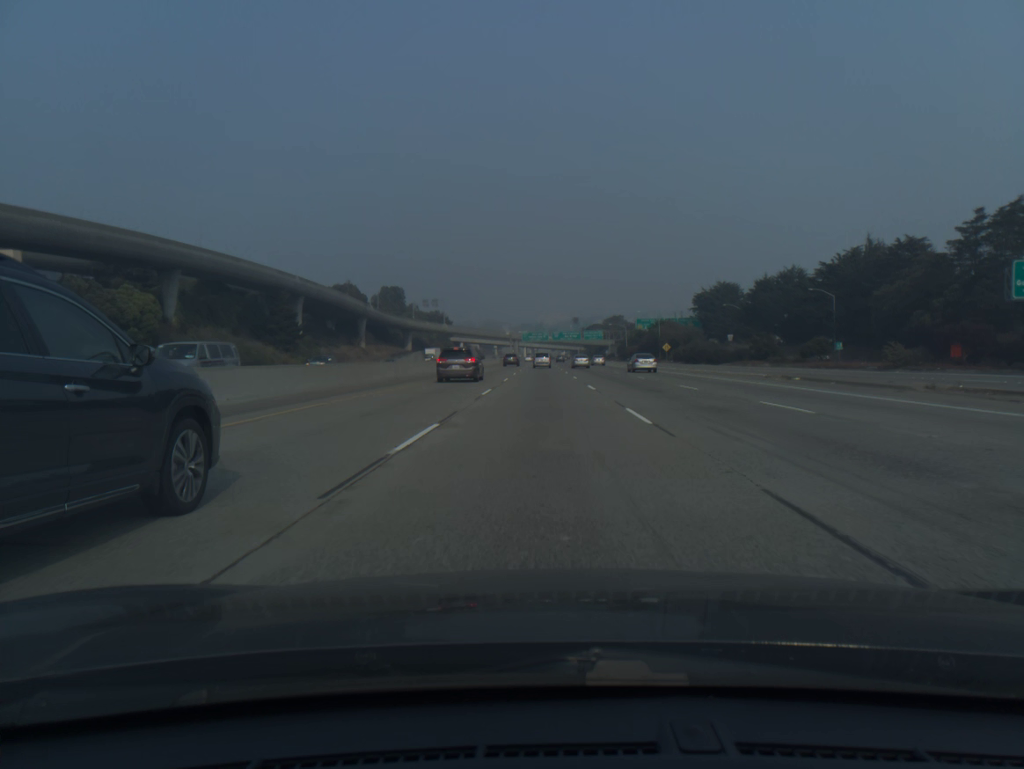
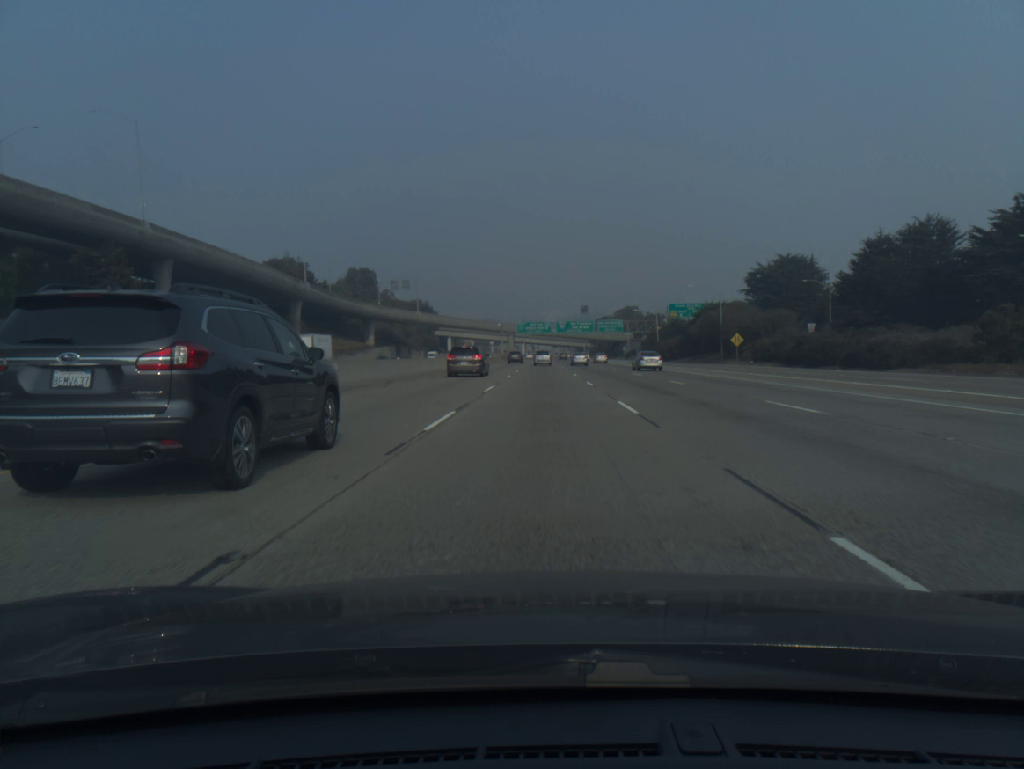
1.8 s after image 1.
(-0.1, +55.3) m; 0°
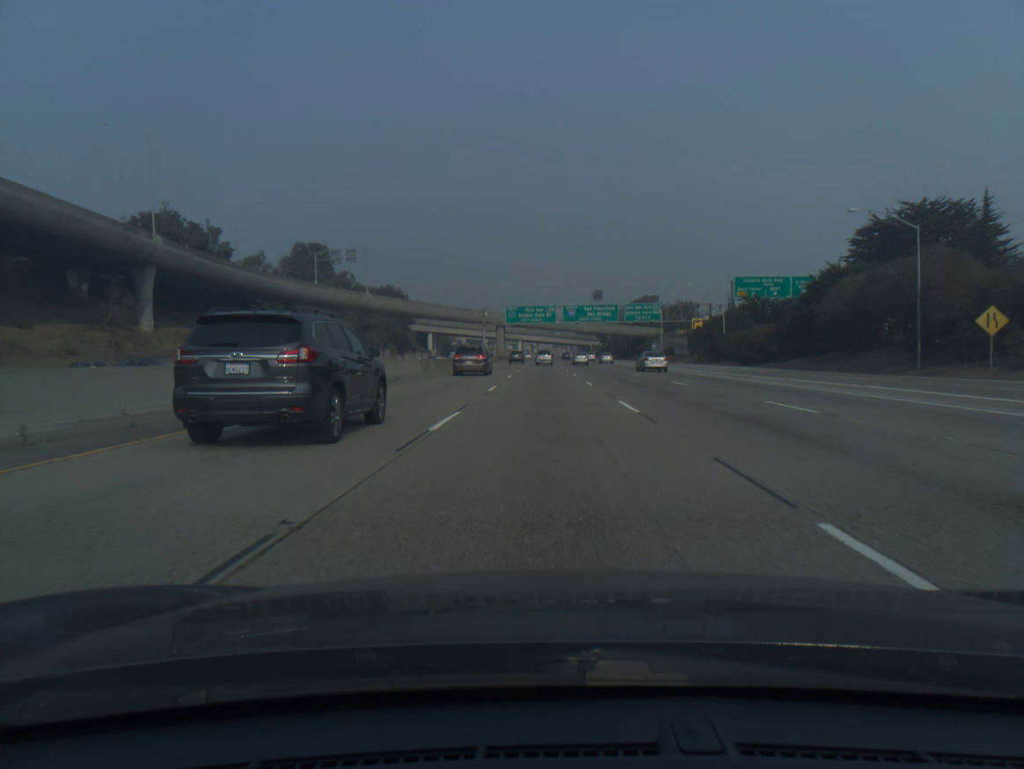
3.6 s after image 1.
(0.0, +56.2) m; 0°
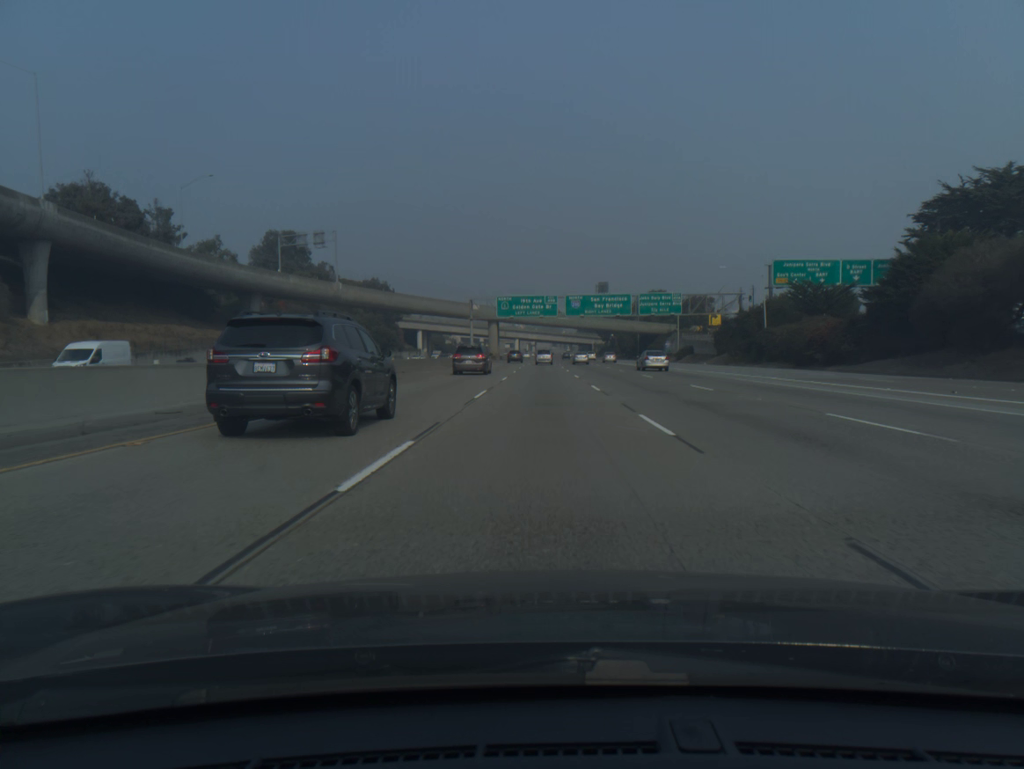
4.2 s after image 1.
(0.0, +18.9) m; 0°
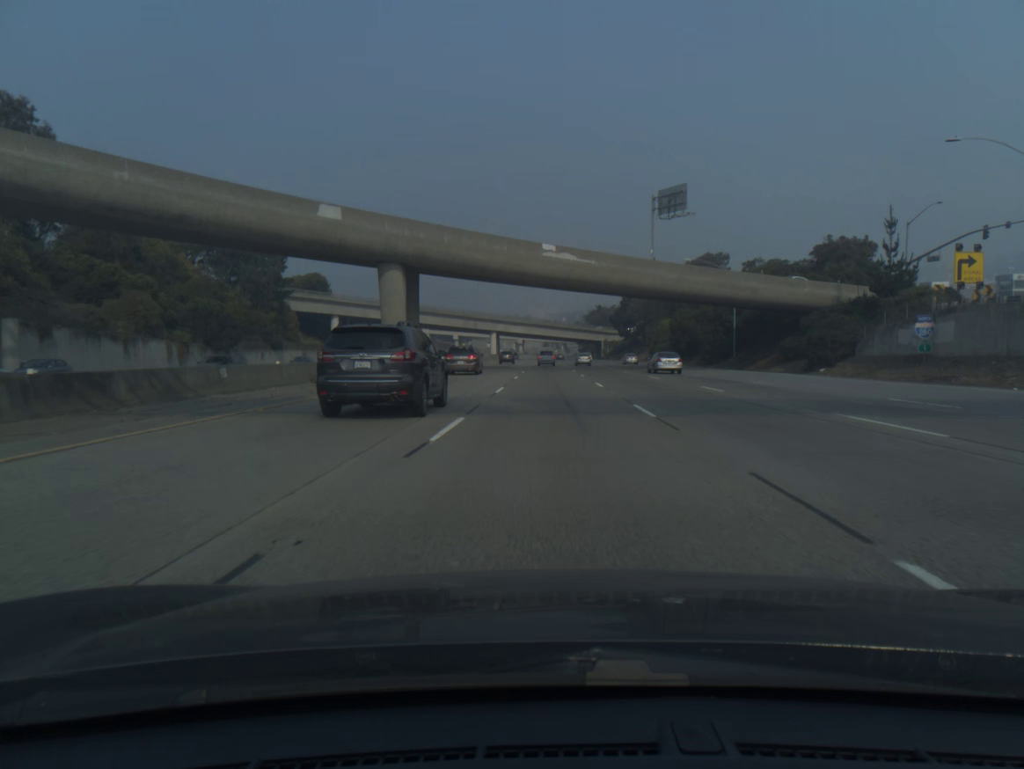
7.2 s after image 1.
(+0.2, +96.1) m; +1°
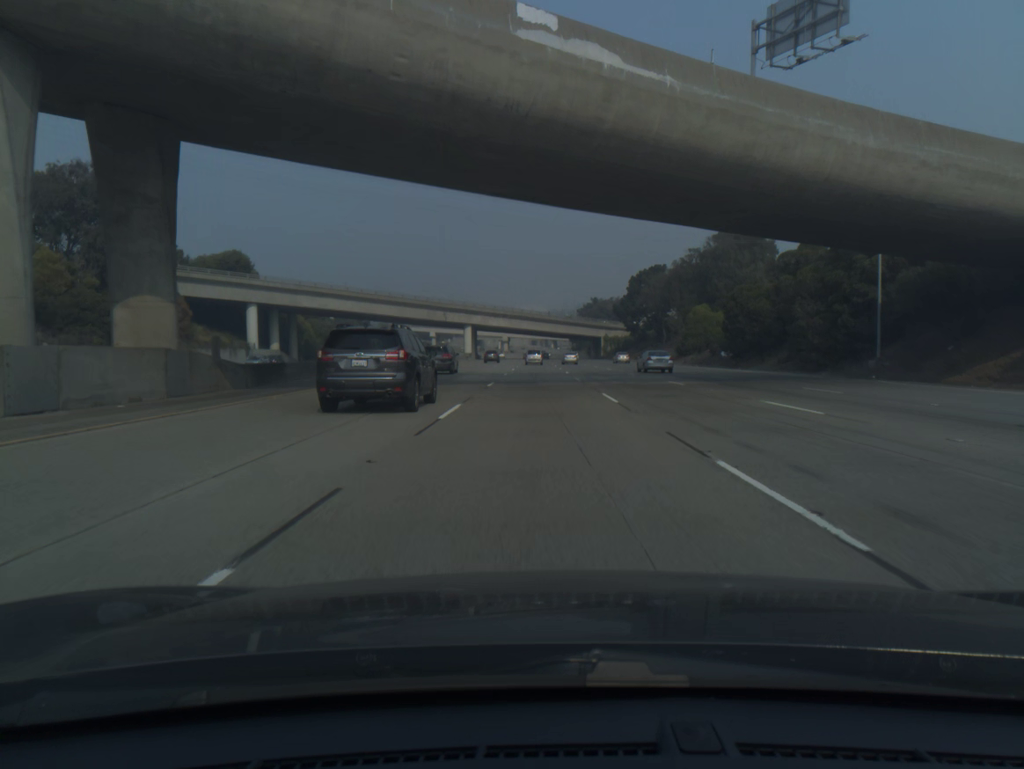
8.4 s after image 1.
(+0.4, +39.0) m; +1°
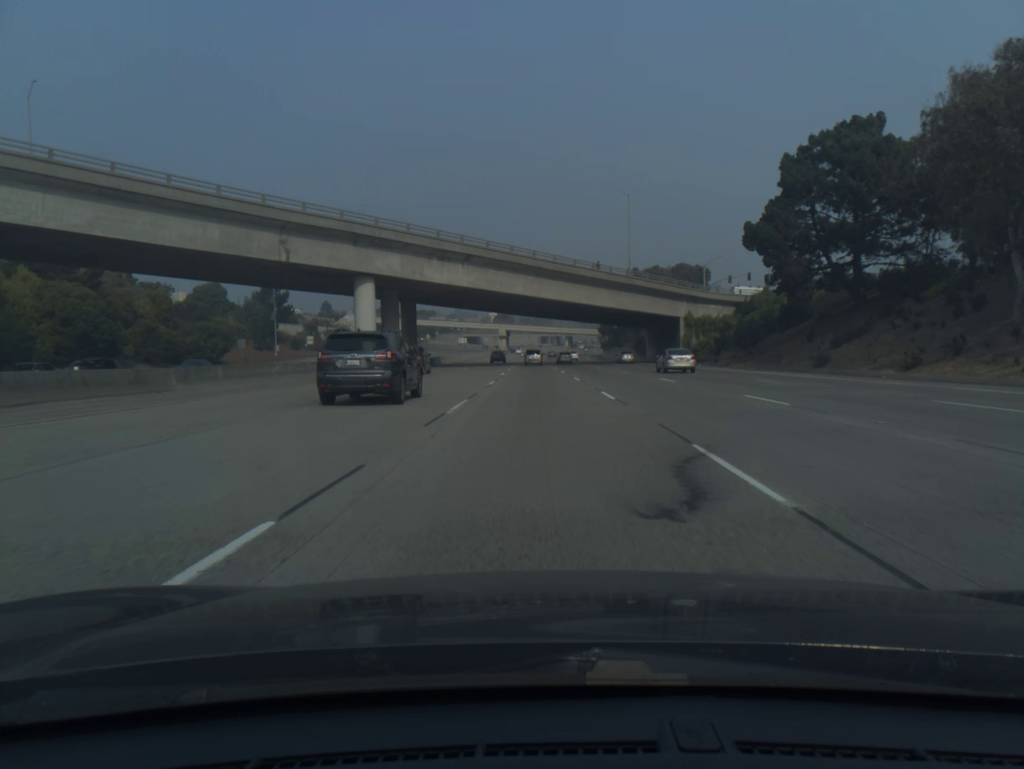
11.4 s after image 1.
(-0.7, +98.4) m; -1°
